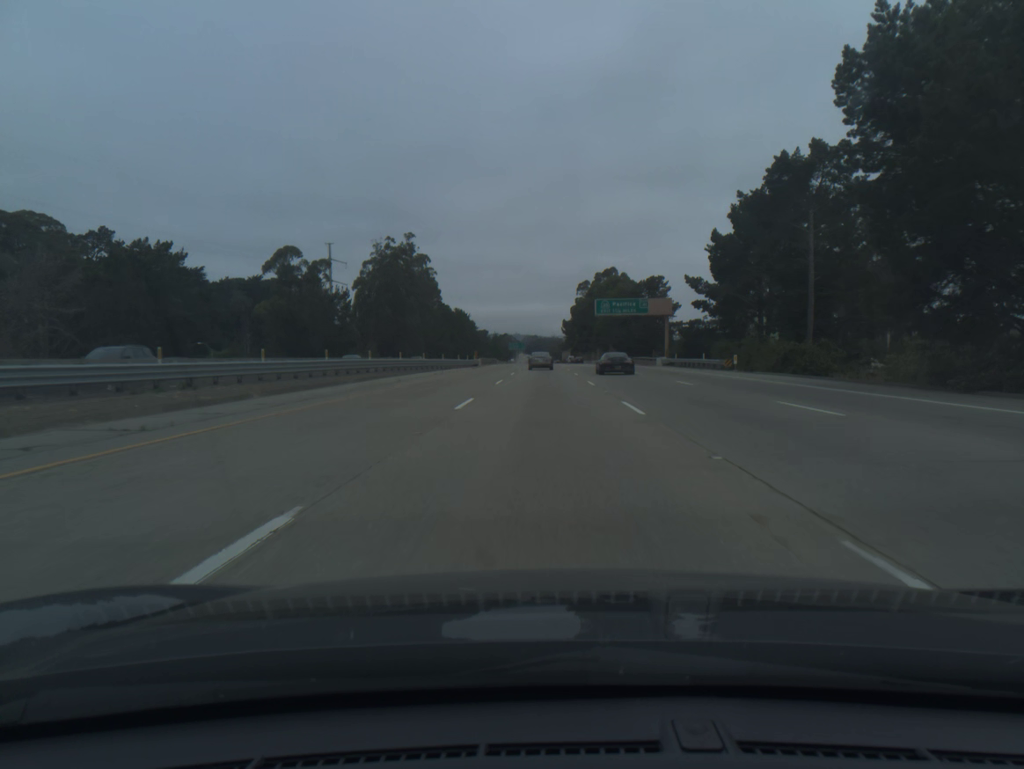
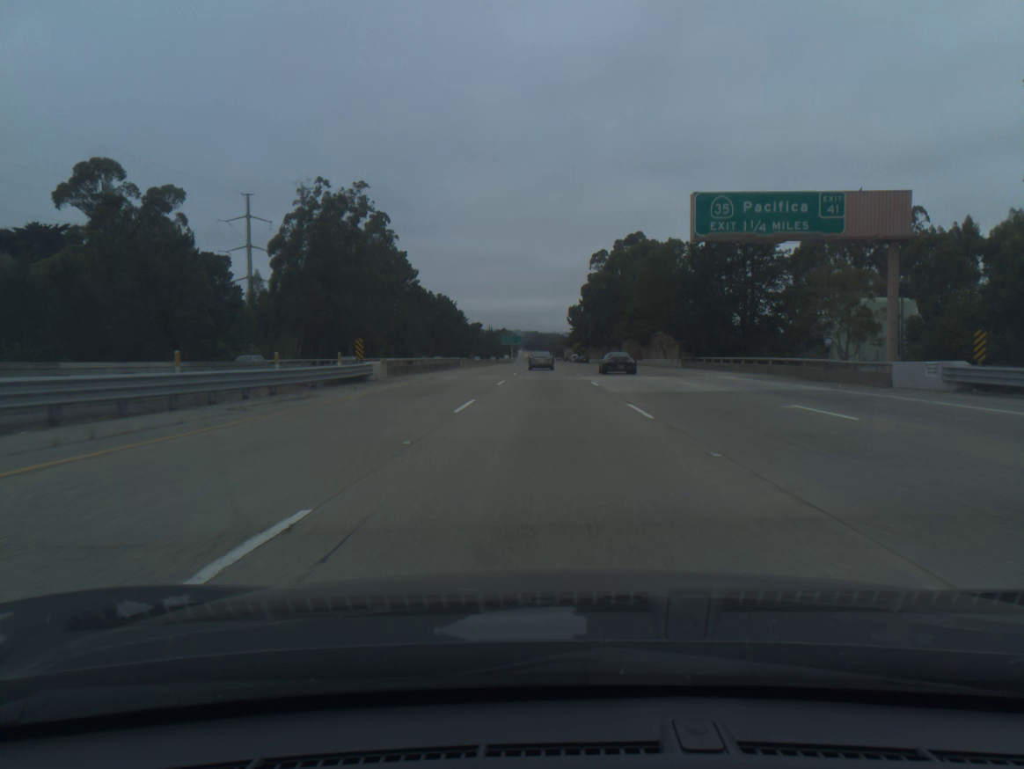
(-0.1, +59.2) m; 0°
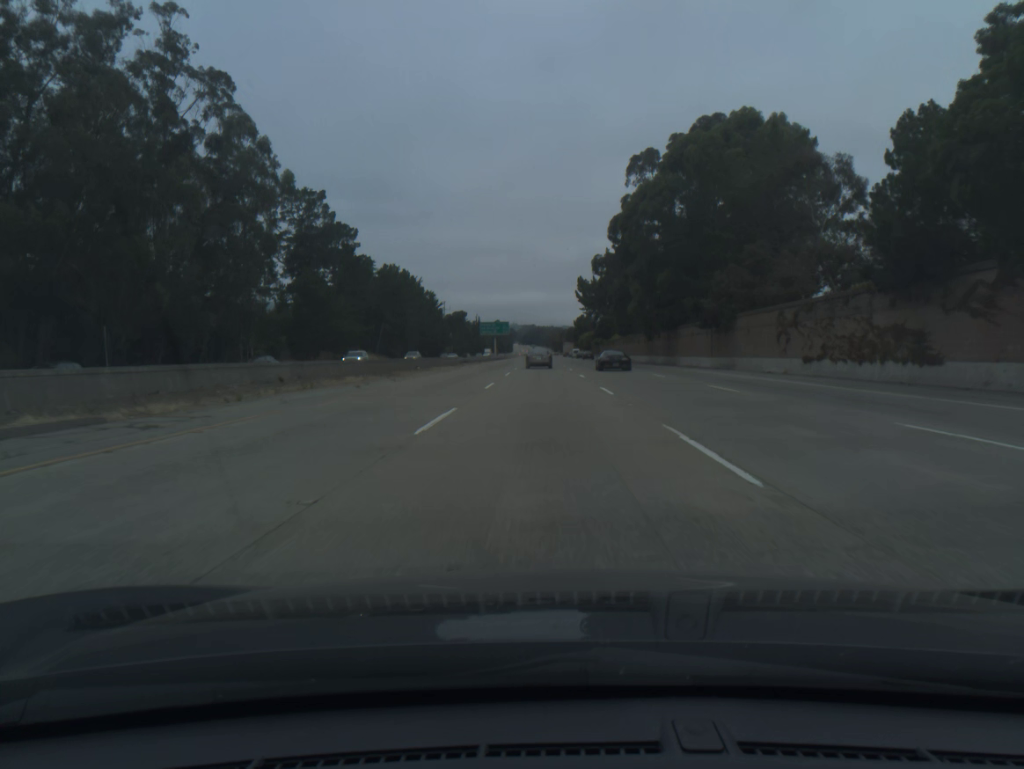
(+0.3, +78.2) m; 0°
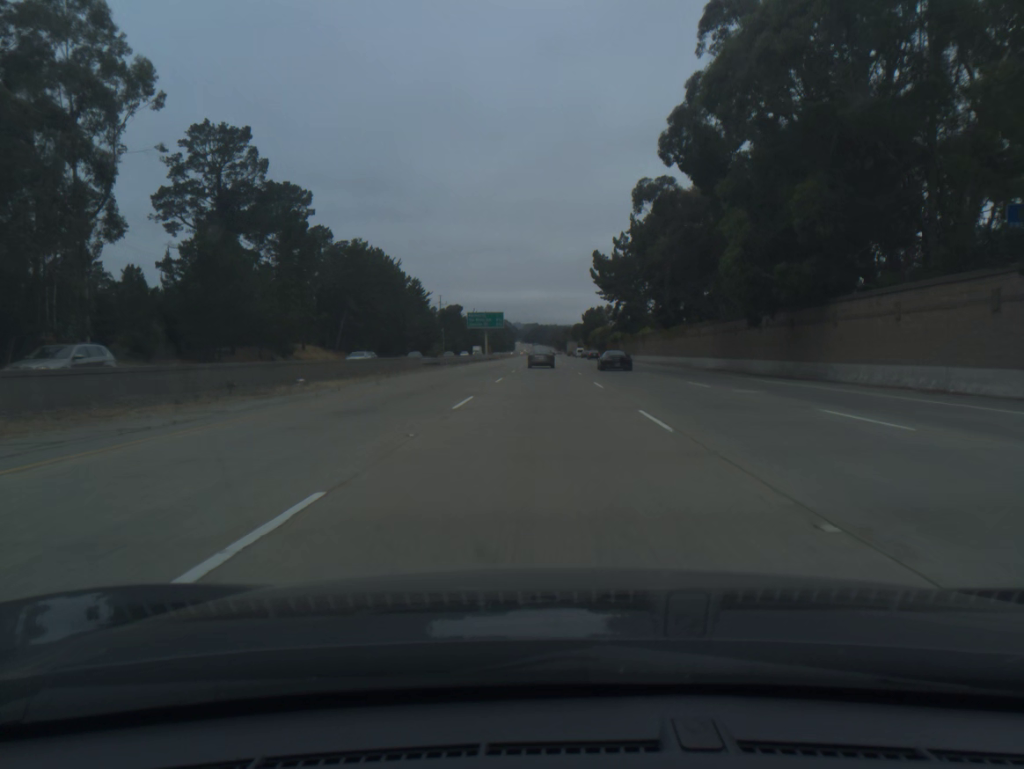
(-0.1, +38.8) m; 0°
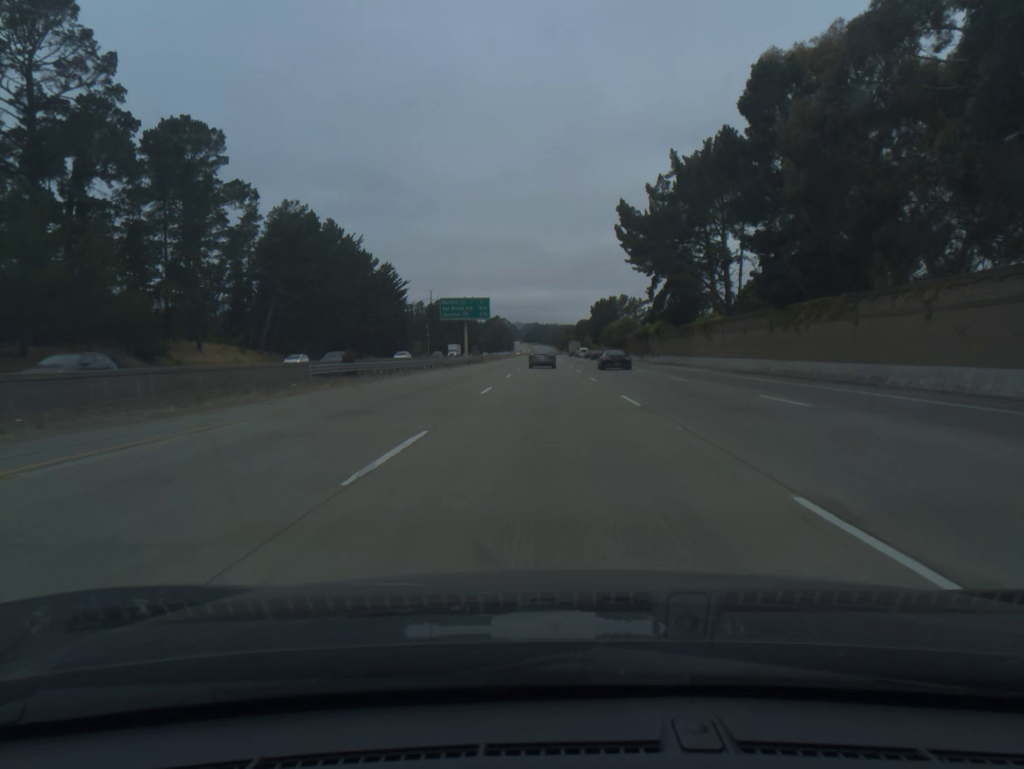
(0.0, +38.5) m; 0°
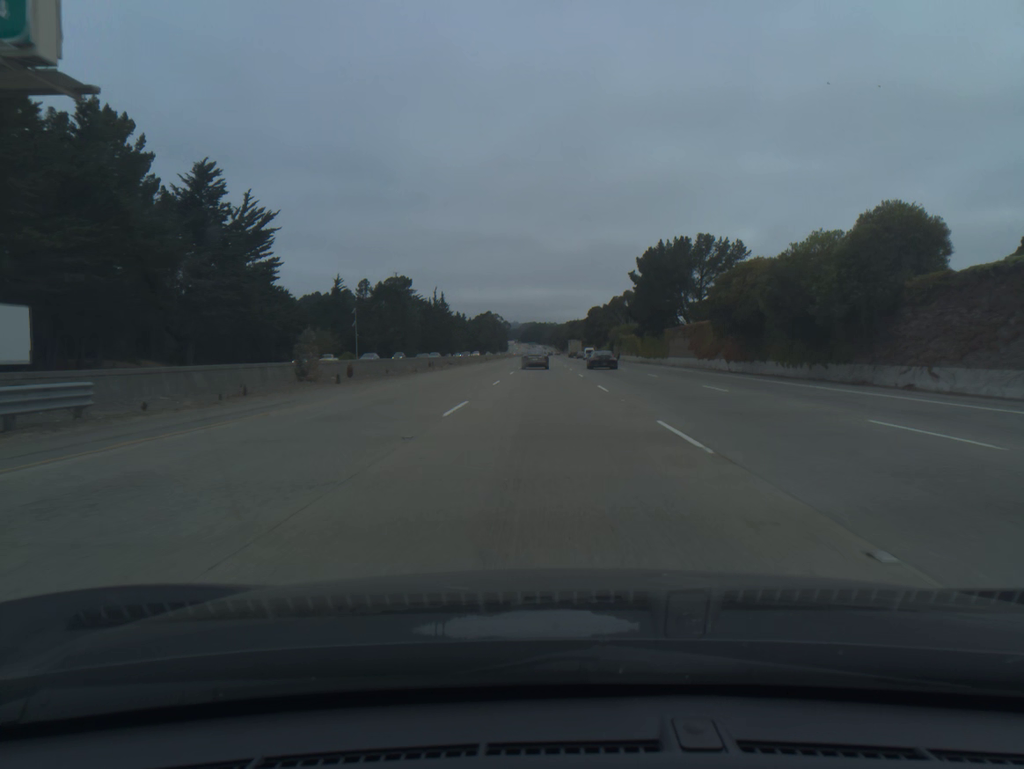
(+0.3, +95.1) m; 0°
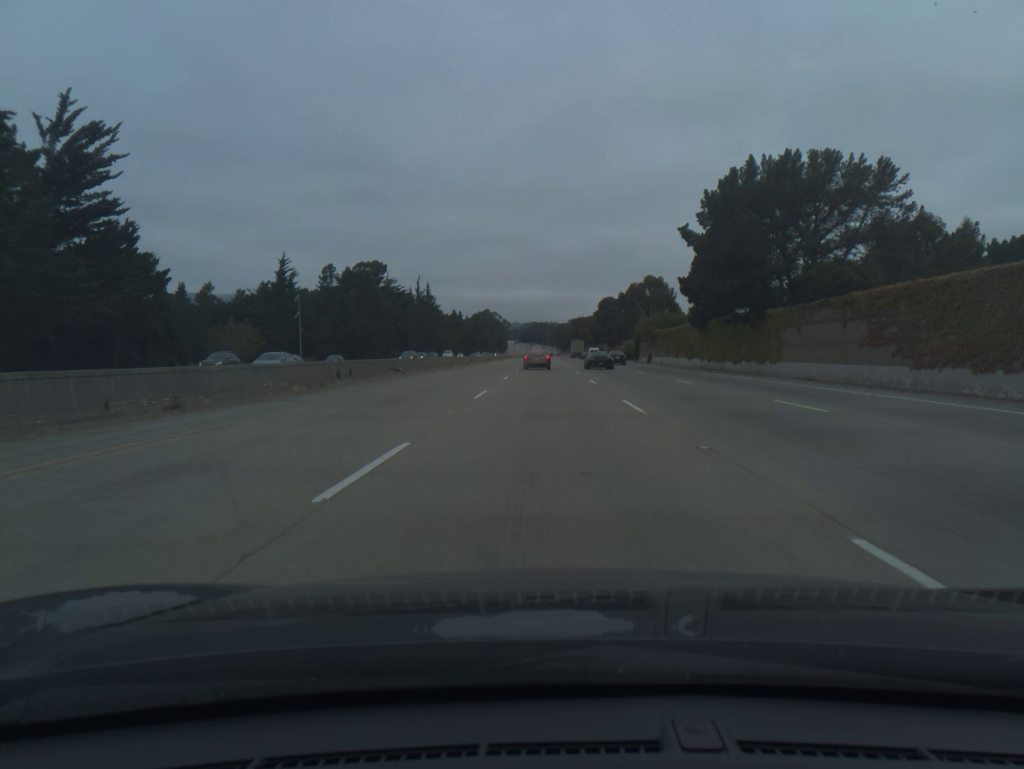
(0.0, +37.8) m; 0°
